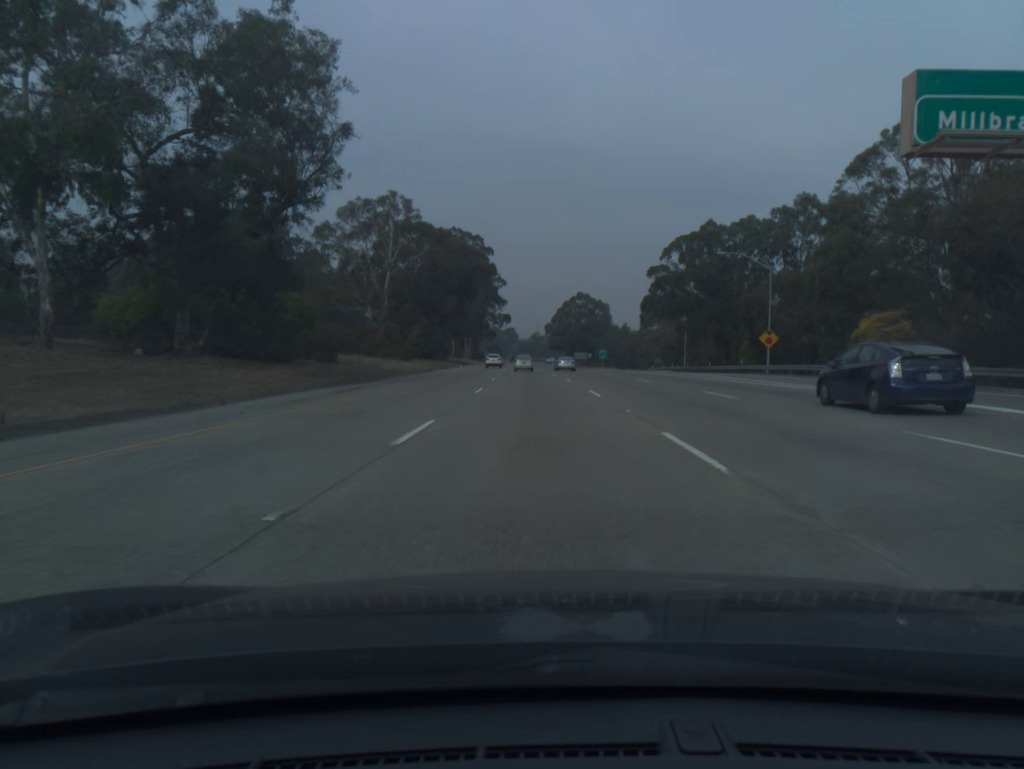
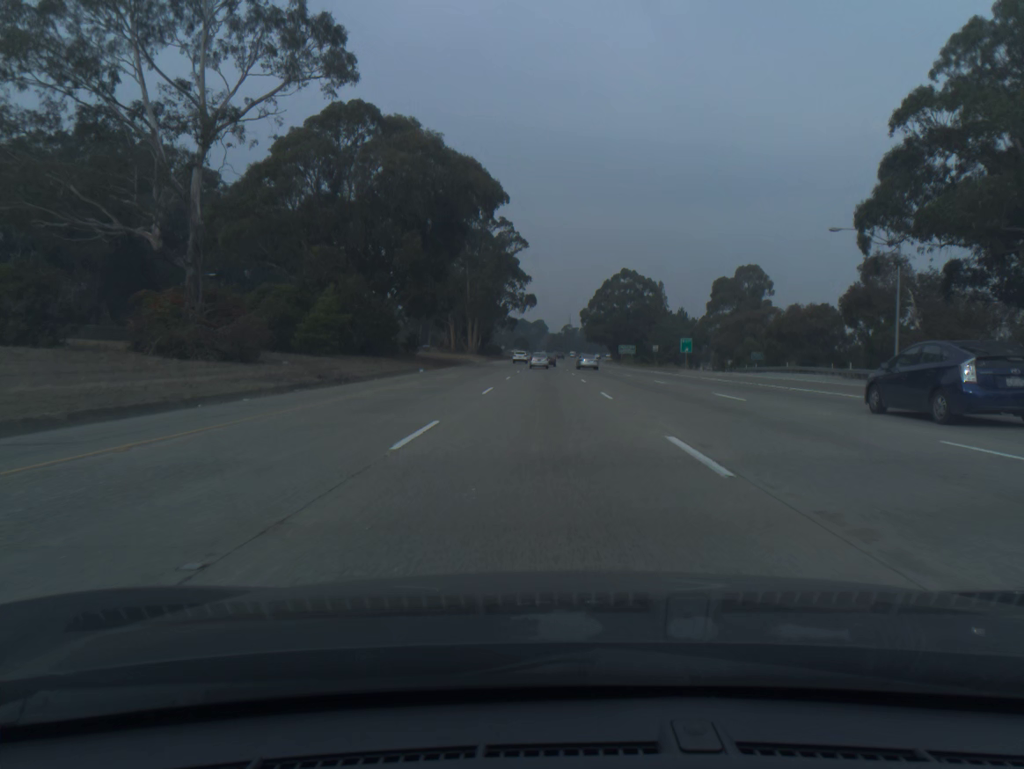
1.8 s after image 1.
(-1.2, +58.6) m; -2°
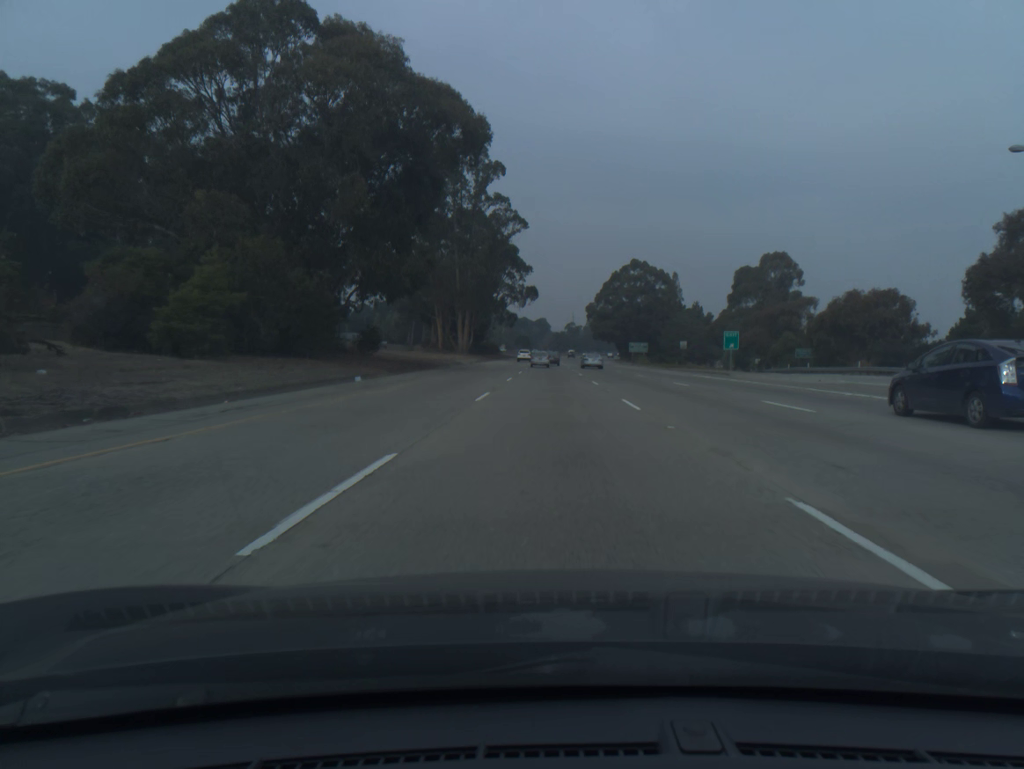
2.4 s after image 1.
(-0.1, +19.6) m; 0°
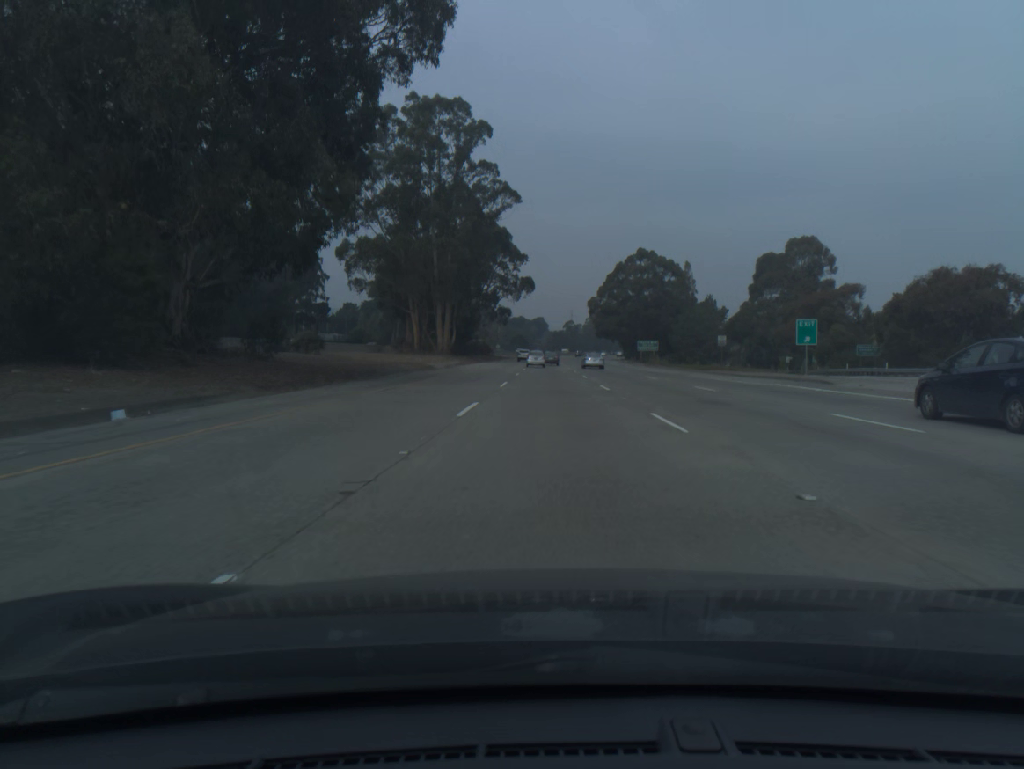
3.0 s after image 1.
(0.0, +19.6) m; 0°
